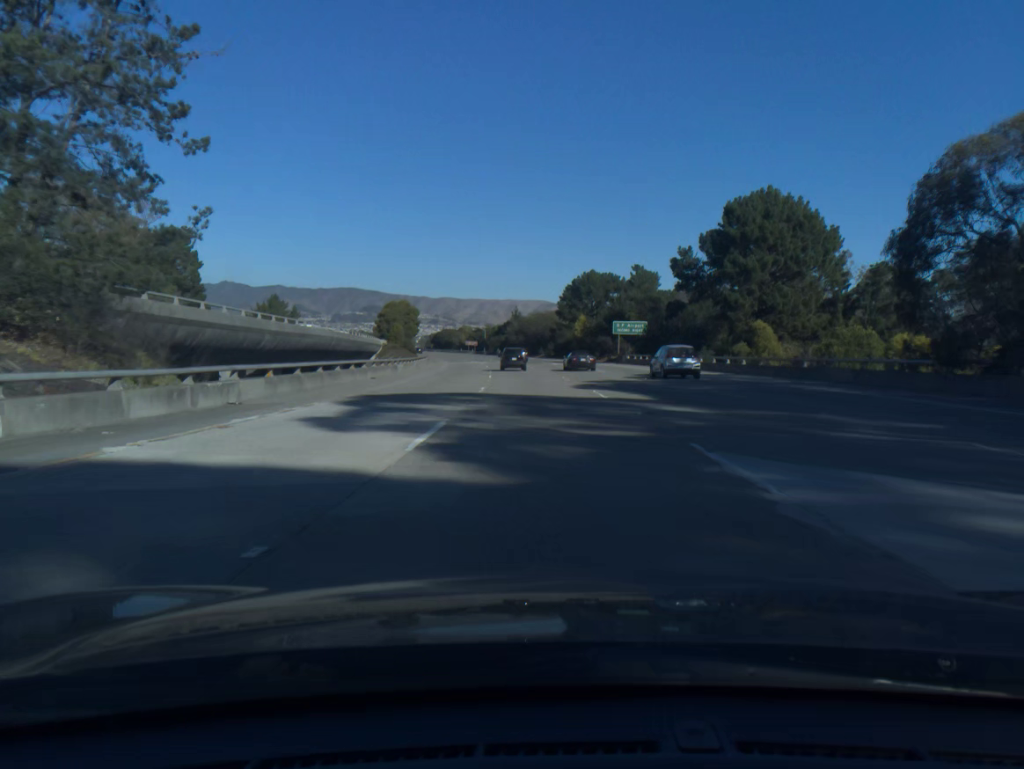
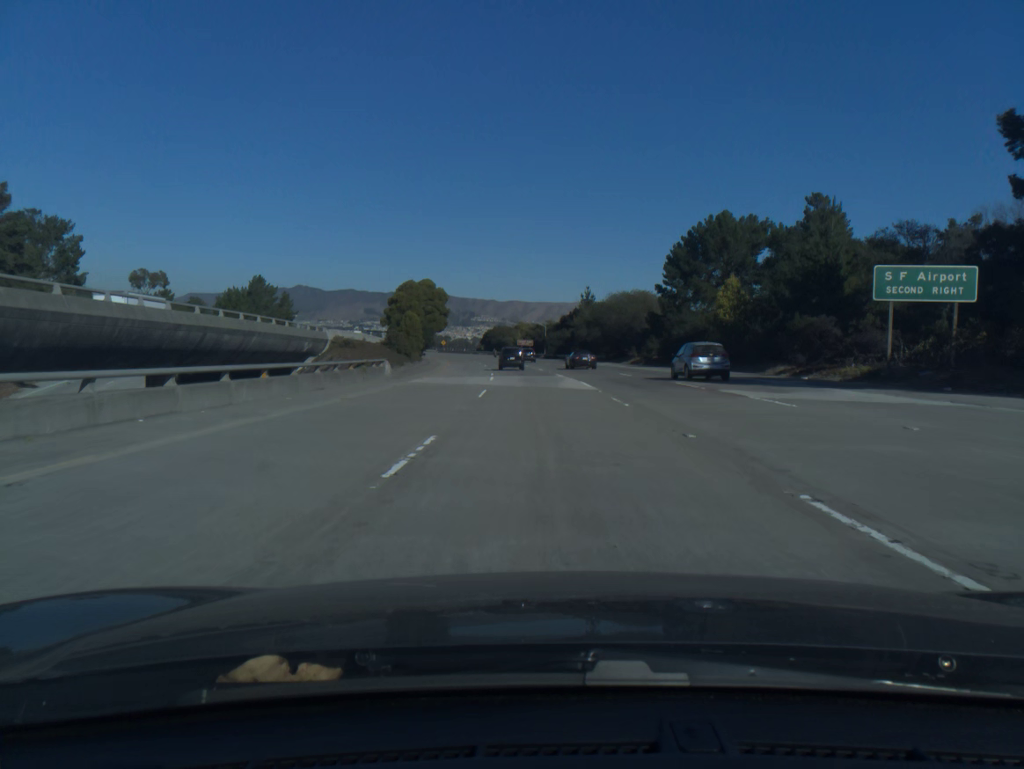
(-2.6, +61.9) m; -5°
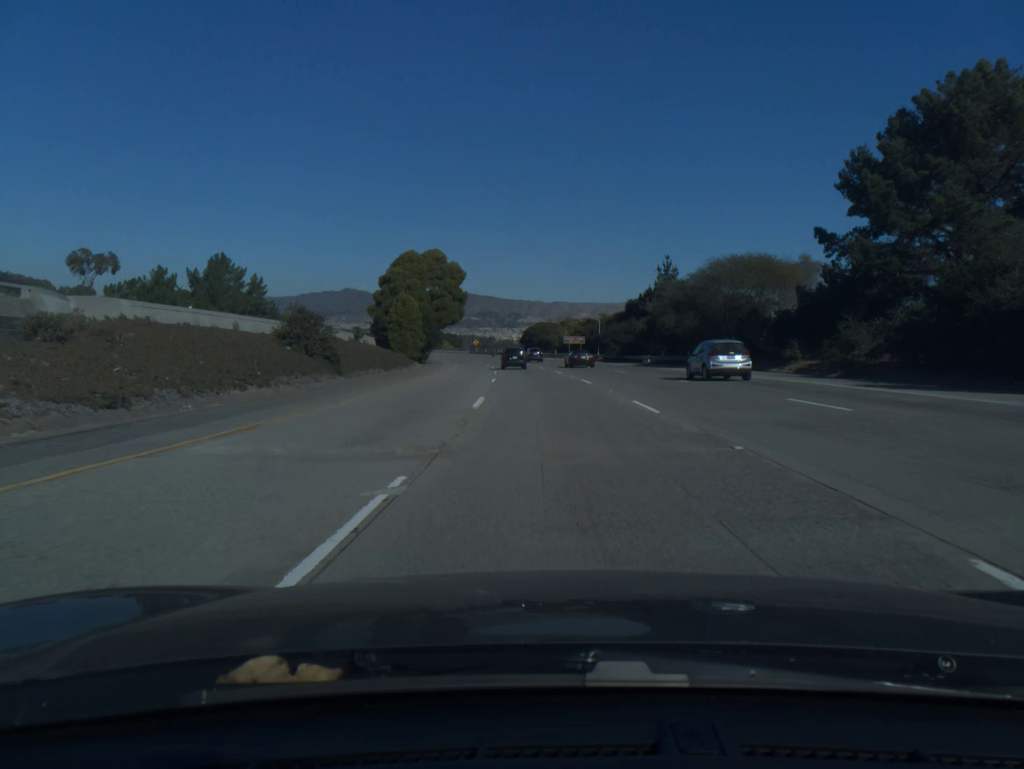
(-1.3, +41.0) m; -3°
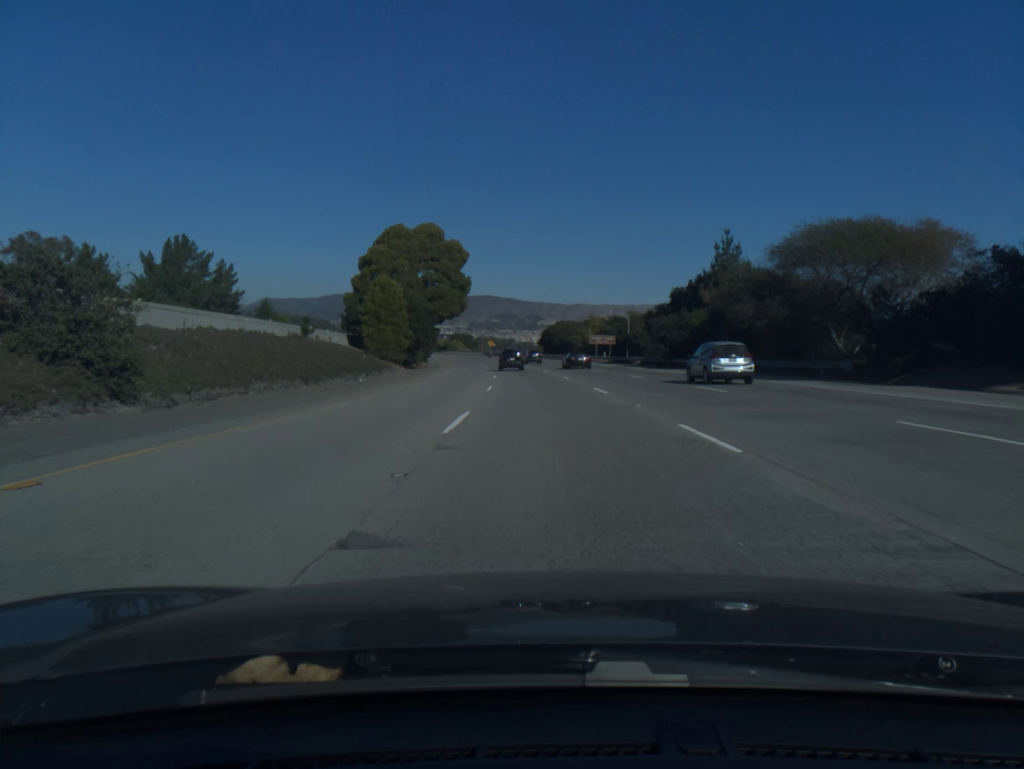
(-0.3, +20.4) m; -1°
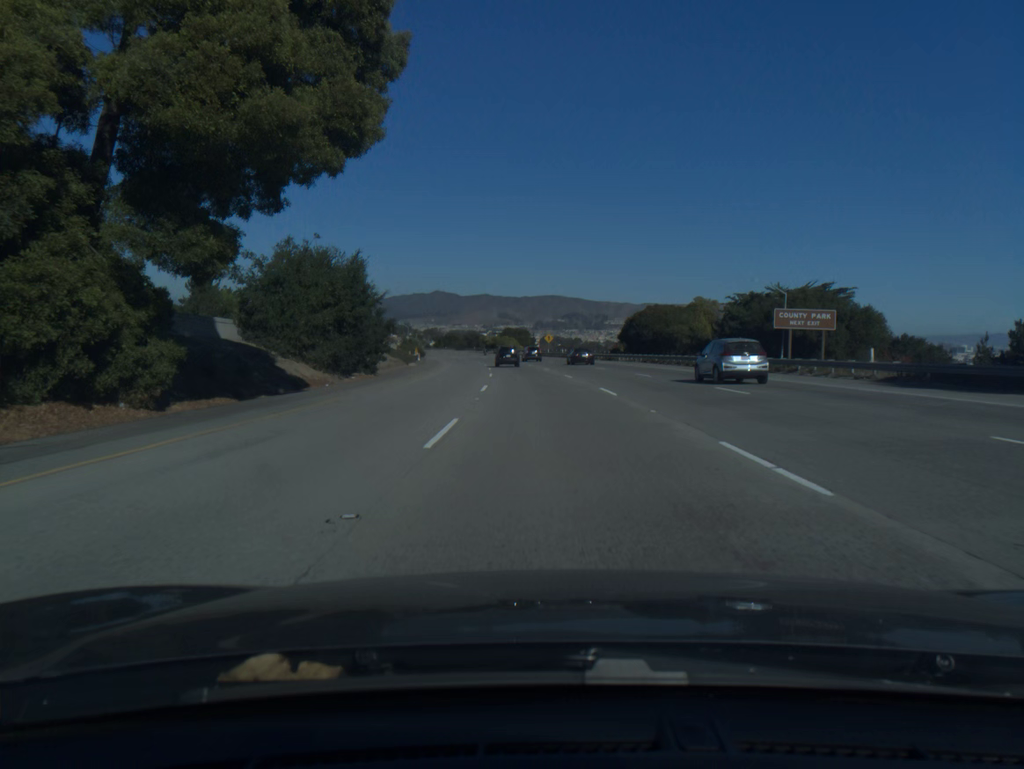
(-2.6, +60.9) m; -5°
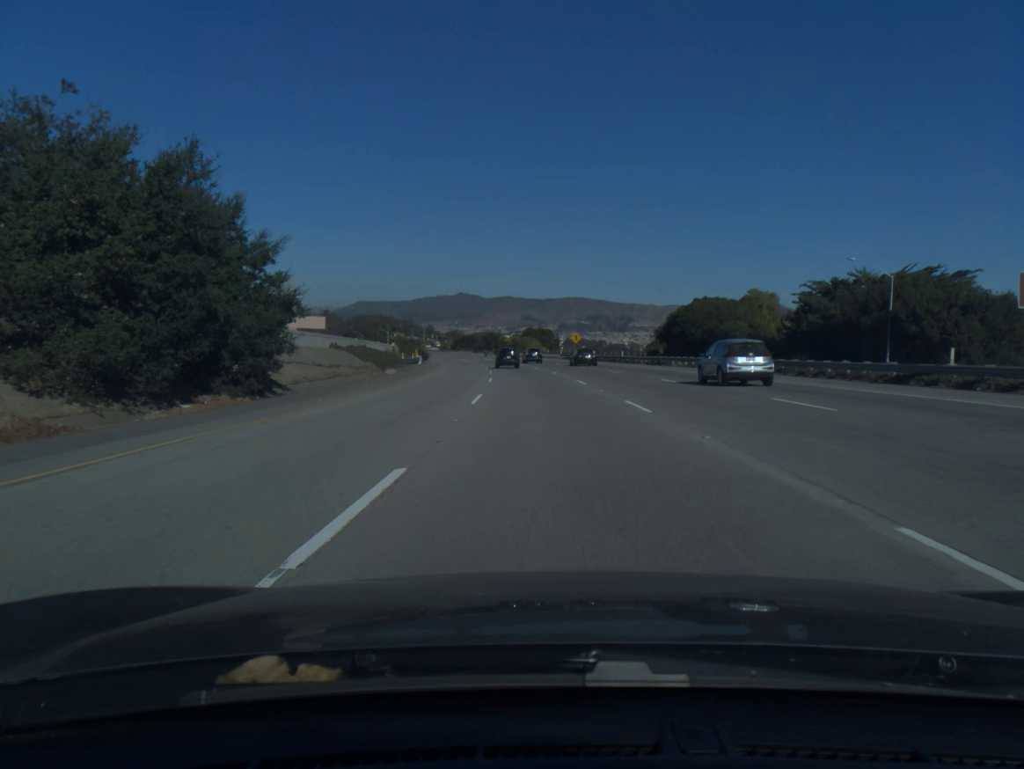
(-0.3, +20.2) m; -2°
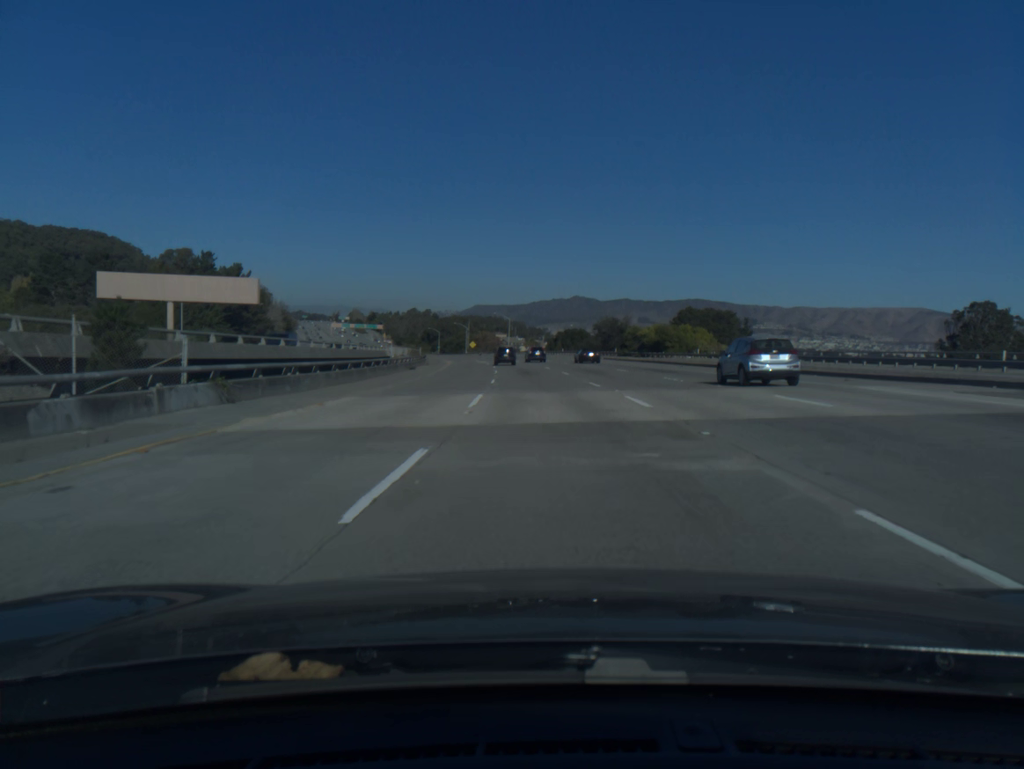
(-7.3, +100.2) m; -8°
